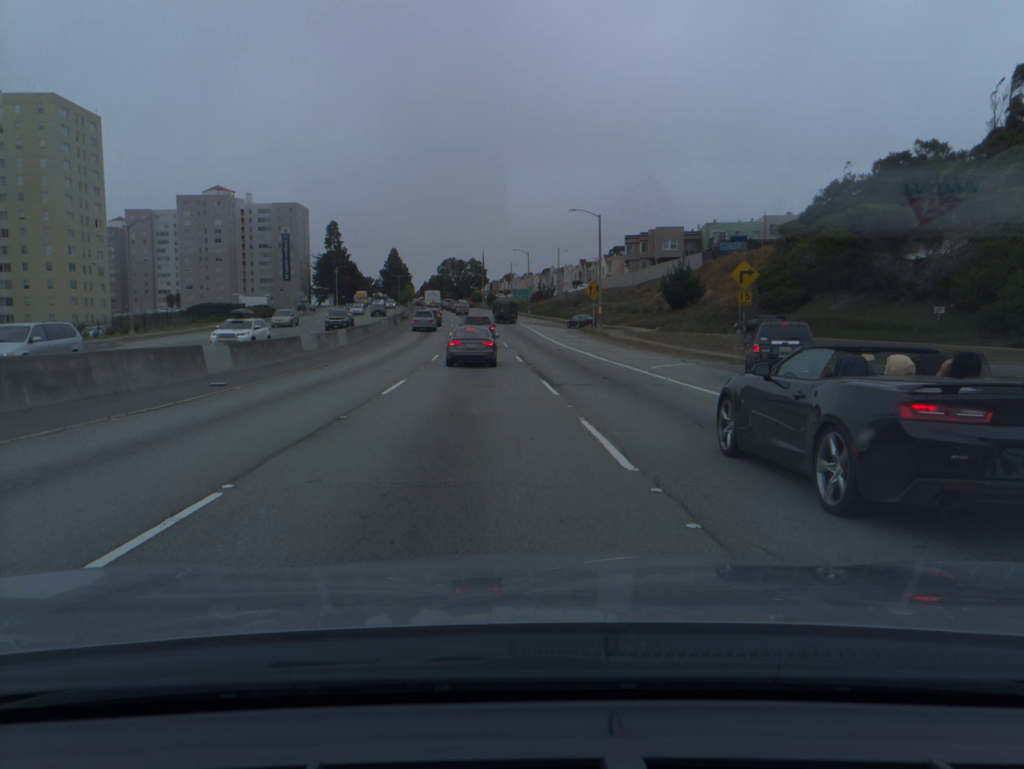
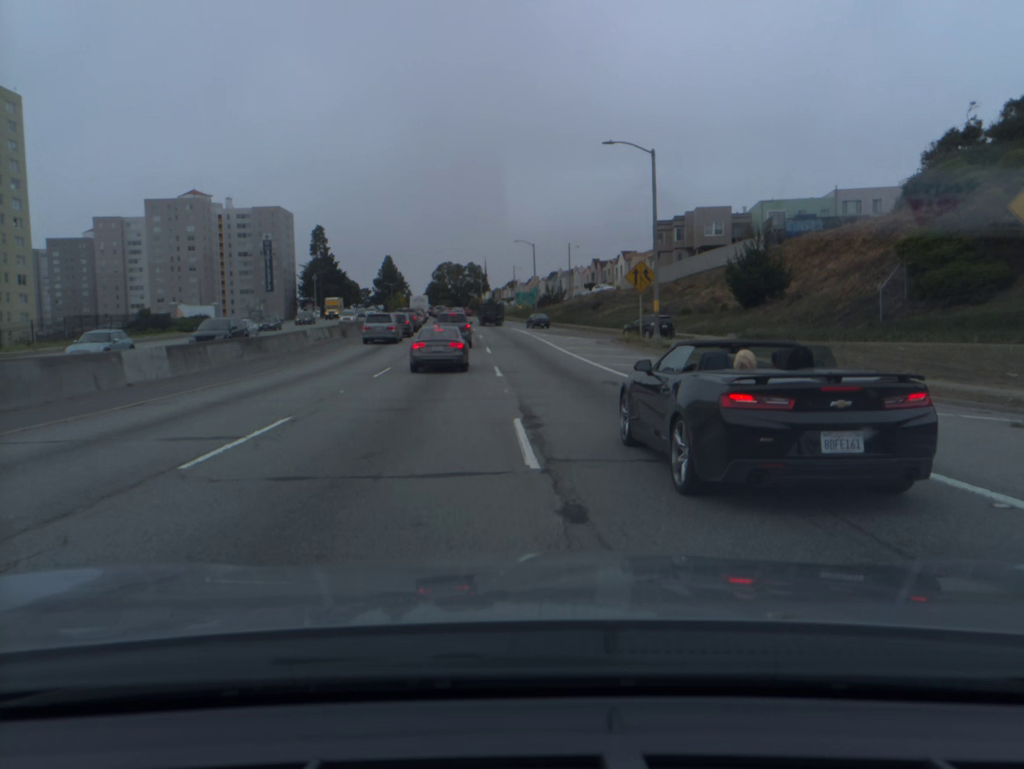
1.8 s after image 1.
(0.0, +24.0) m; 0°
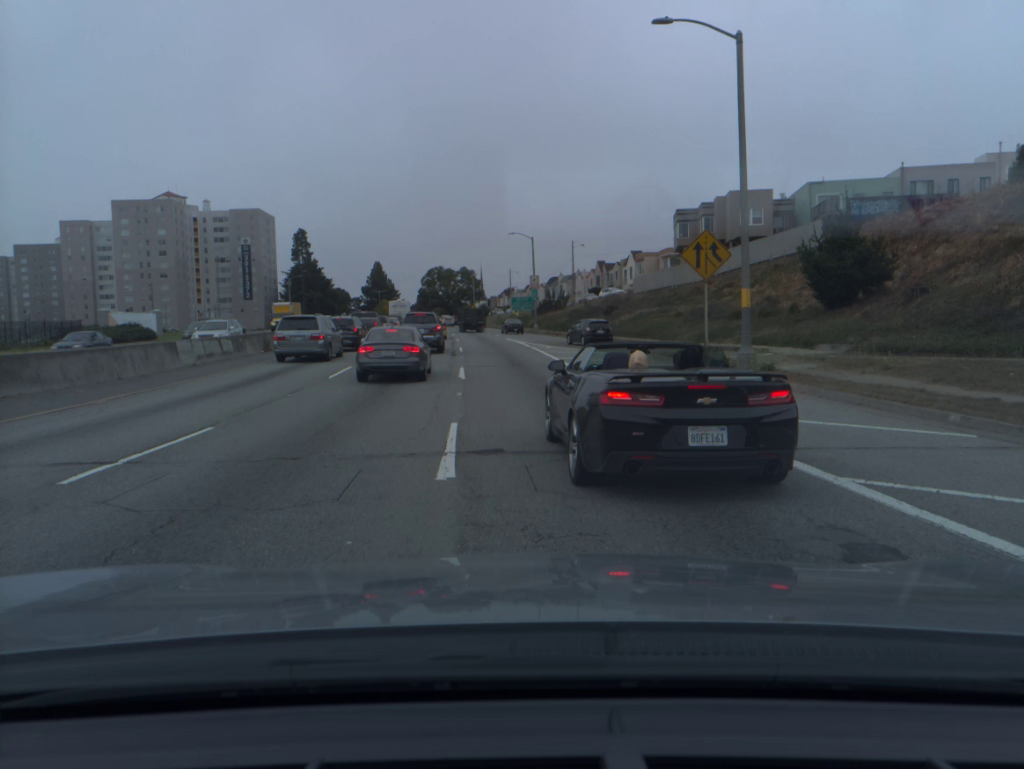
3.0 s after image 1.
(0.0, +15.2) m; 0°
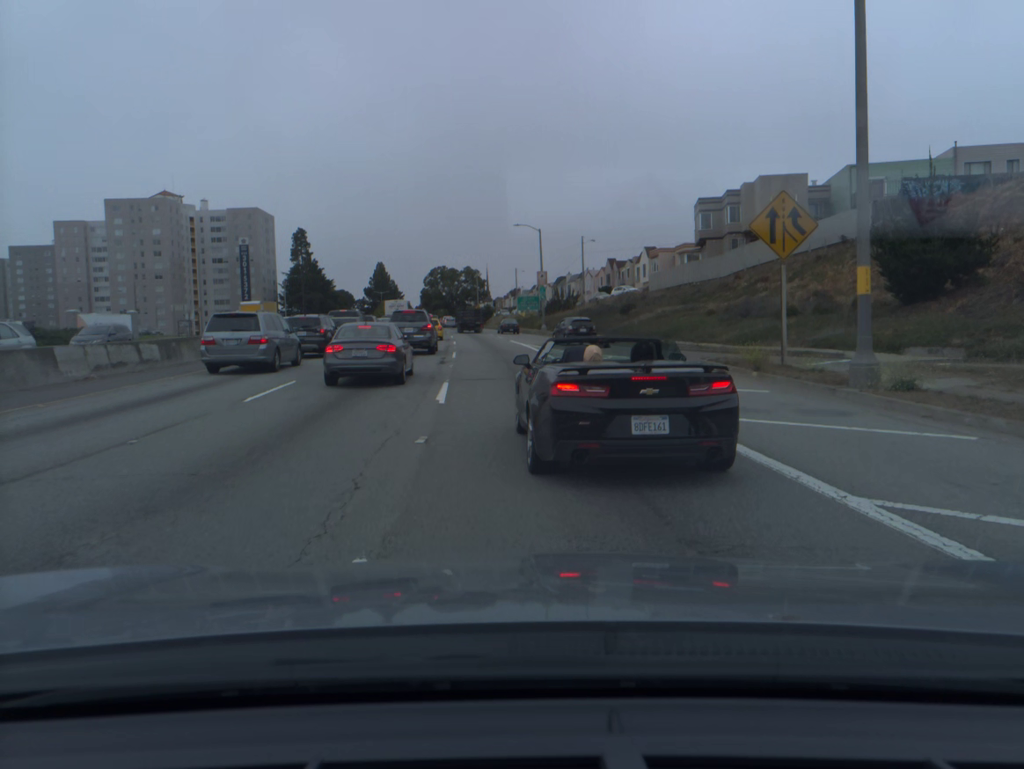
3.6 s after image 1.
(0.0, +7.3) m; 0°
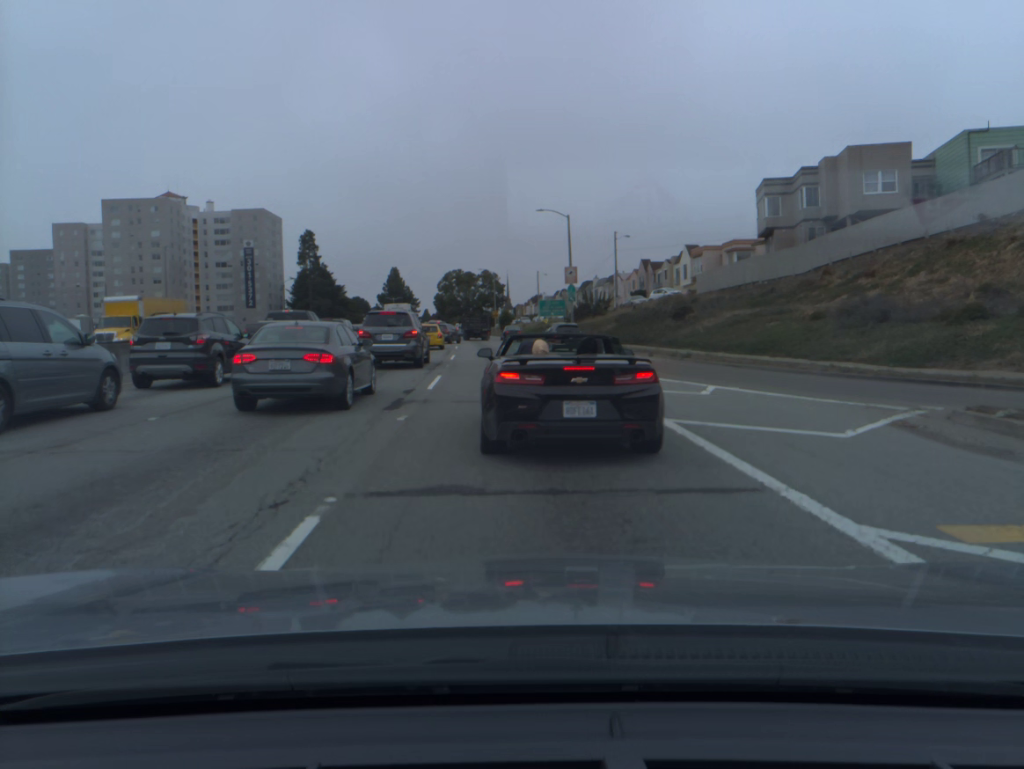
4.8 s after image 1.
(-0.2, +13.1) m; -2°
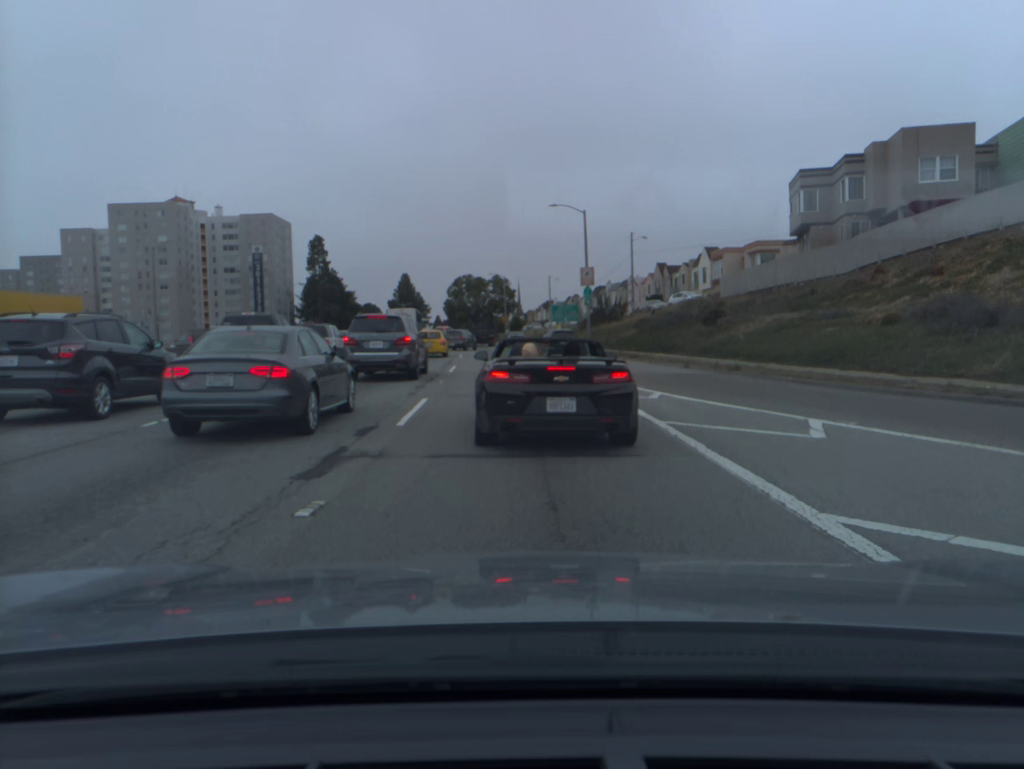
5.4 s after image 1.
(0.0, +5.7) m; -1°
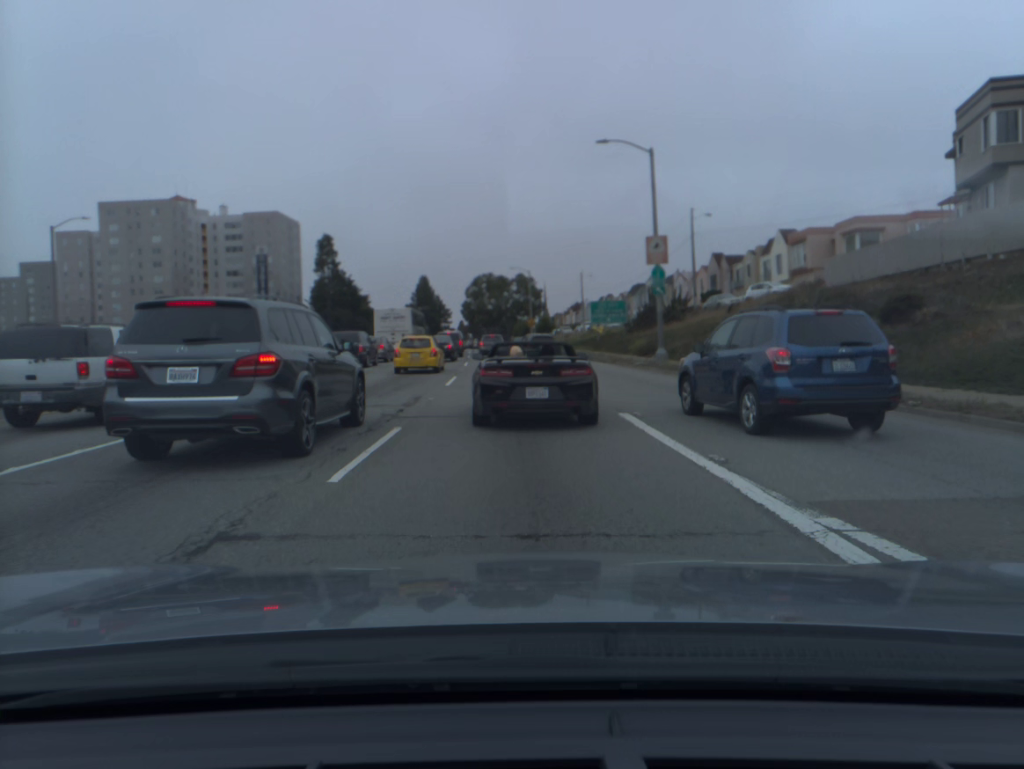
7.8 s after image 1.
(-0.3, +18.5) m; -2°
